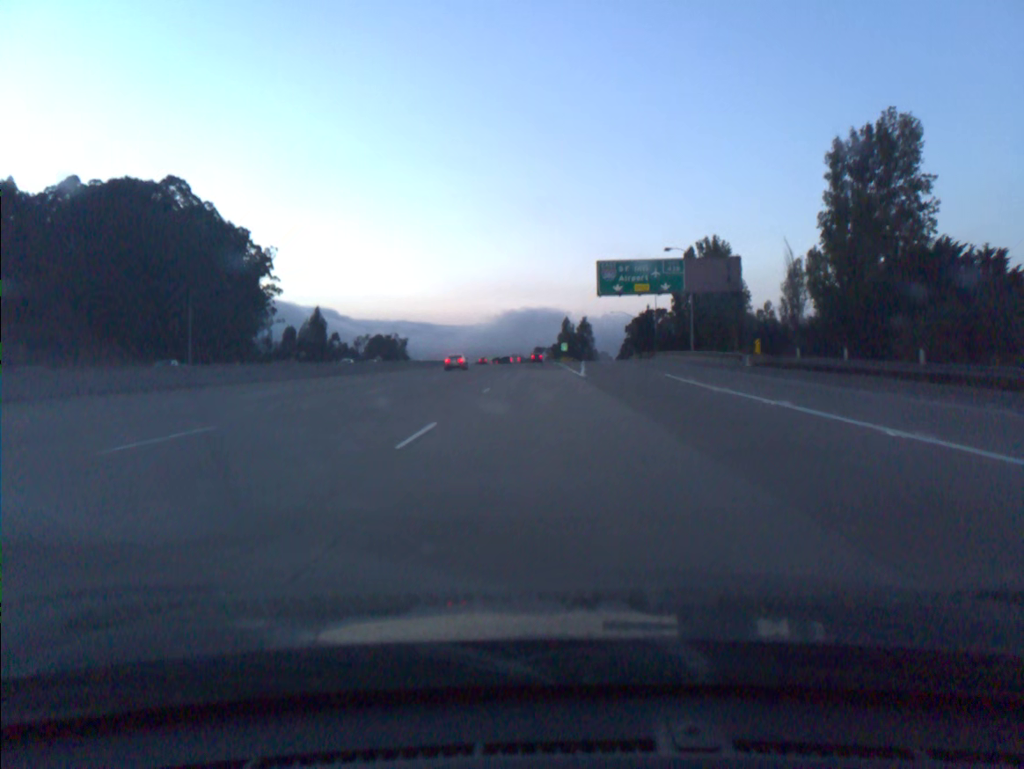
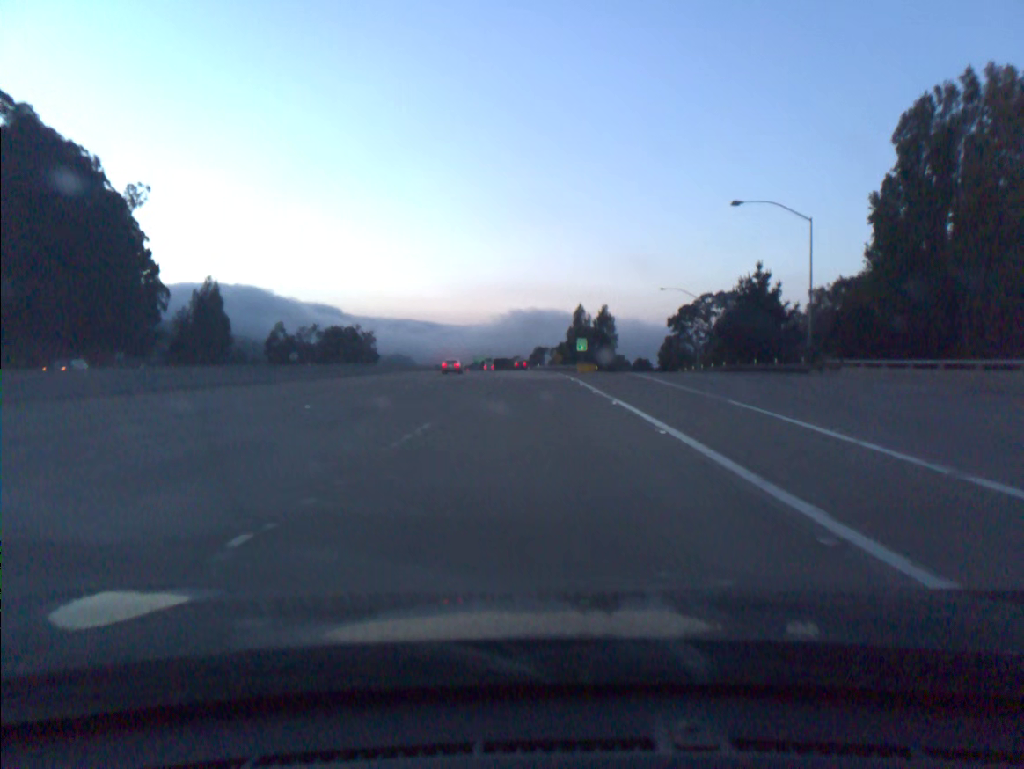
(+0.4, +73.0) m; 0°
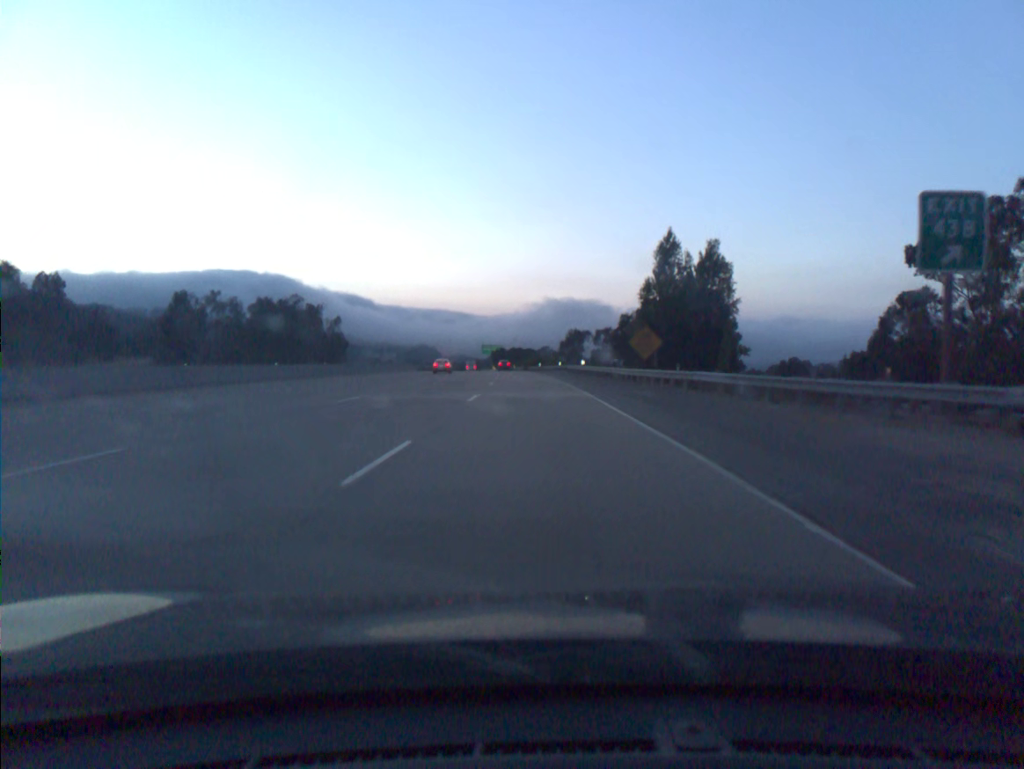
(-1.3, +91.3) m; -2°
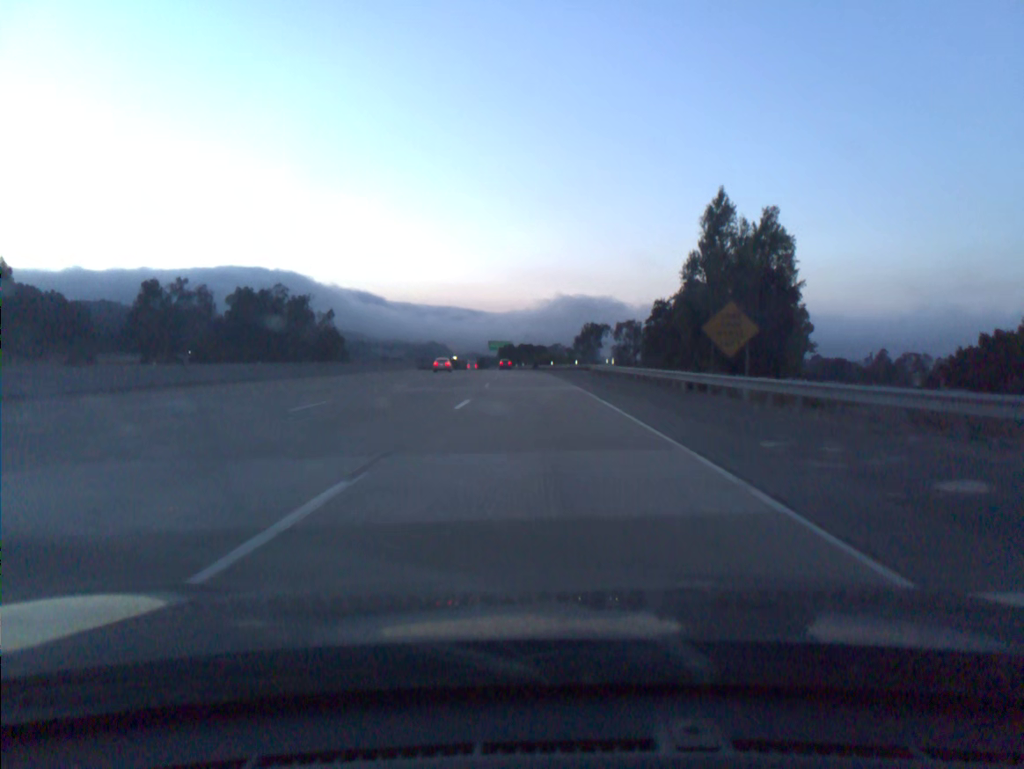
(-0.1, +18.4) m; -1°
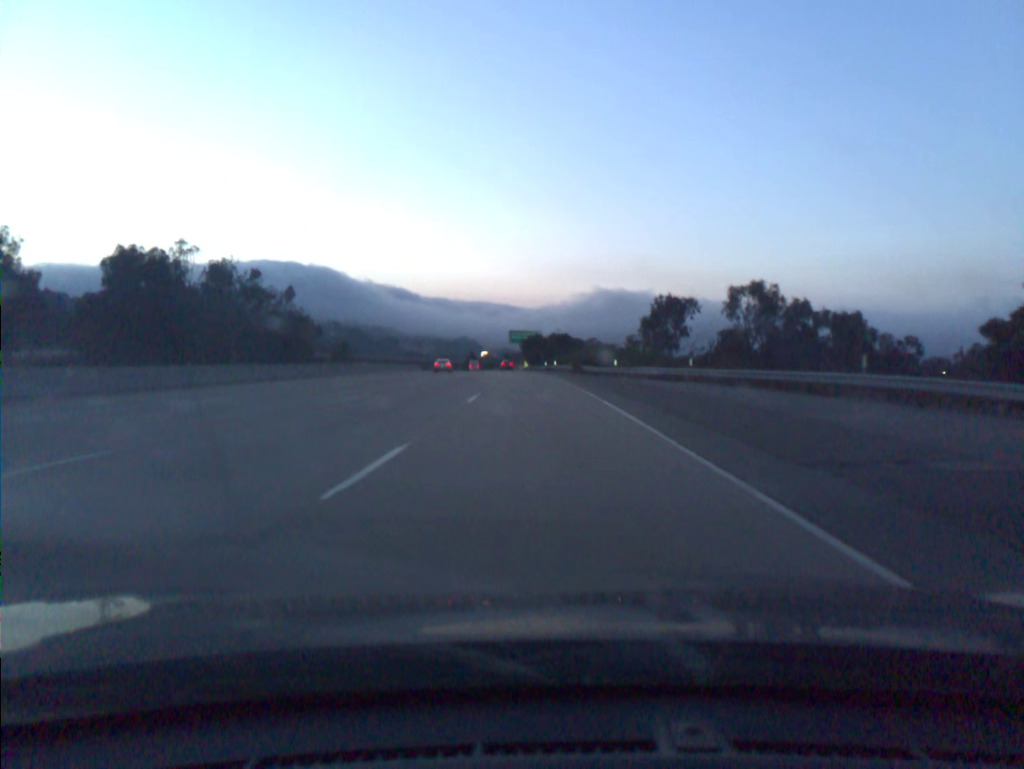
(-1.1, +55.3) m; -2°
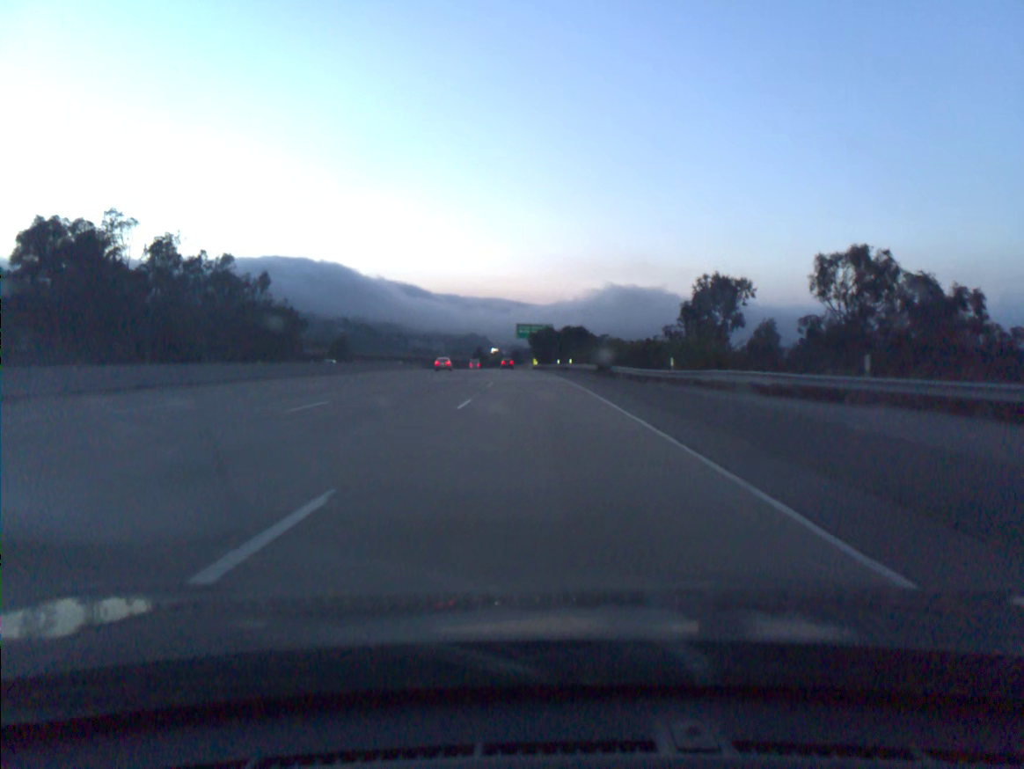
(-0.1, +18.5) m; -1°
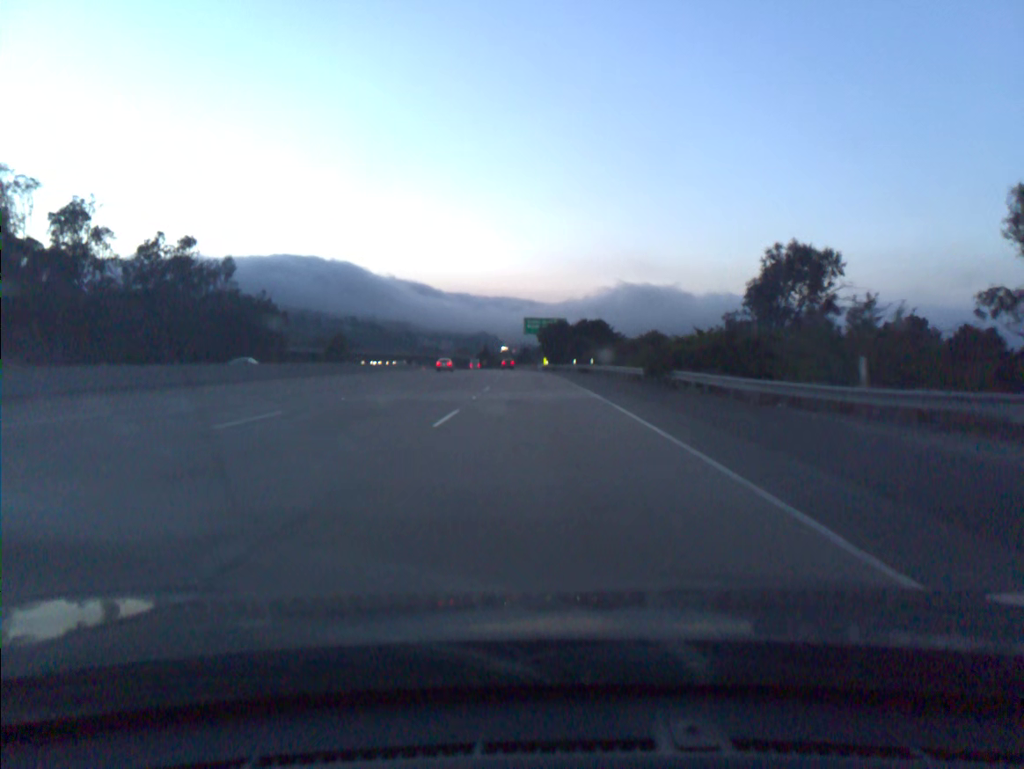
(-0.1, +18.5) m; -1°
